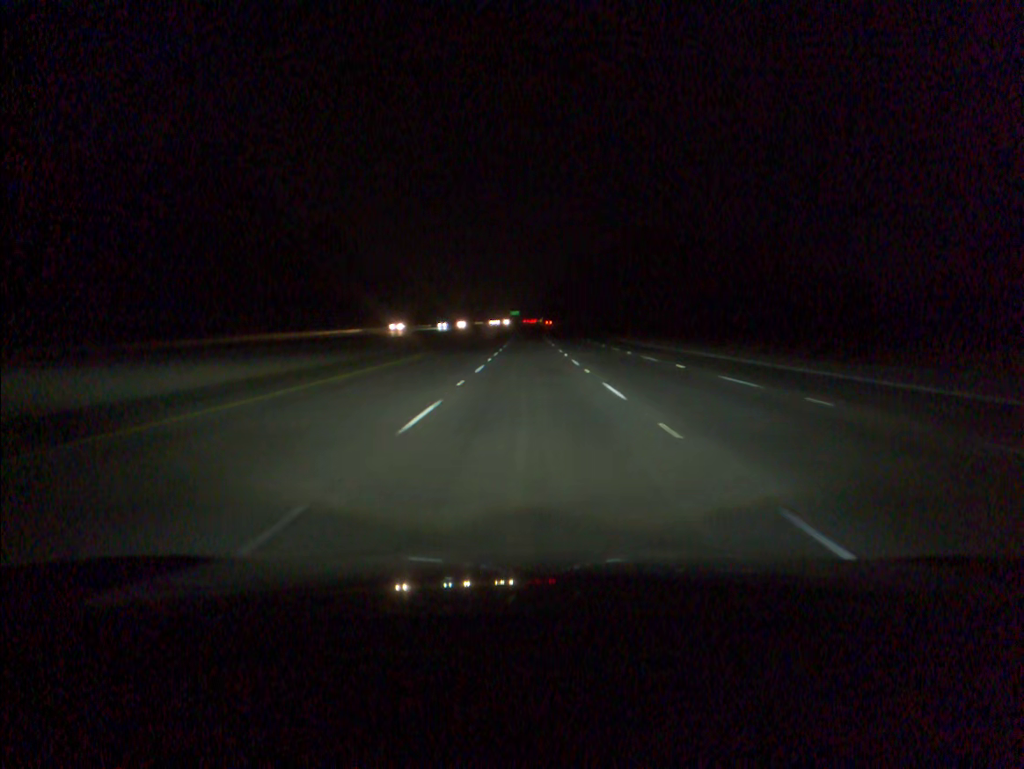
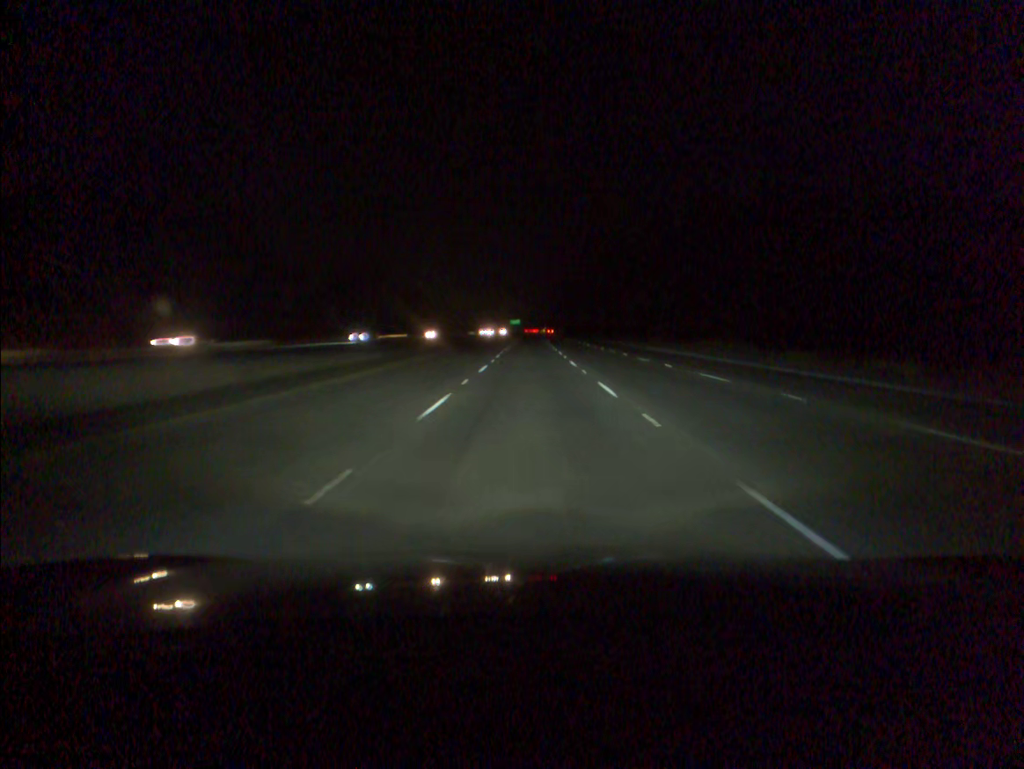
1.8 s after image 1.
(-0.1, +56.9) m; 0°
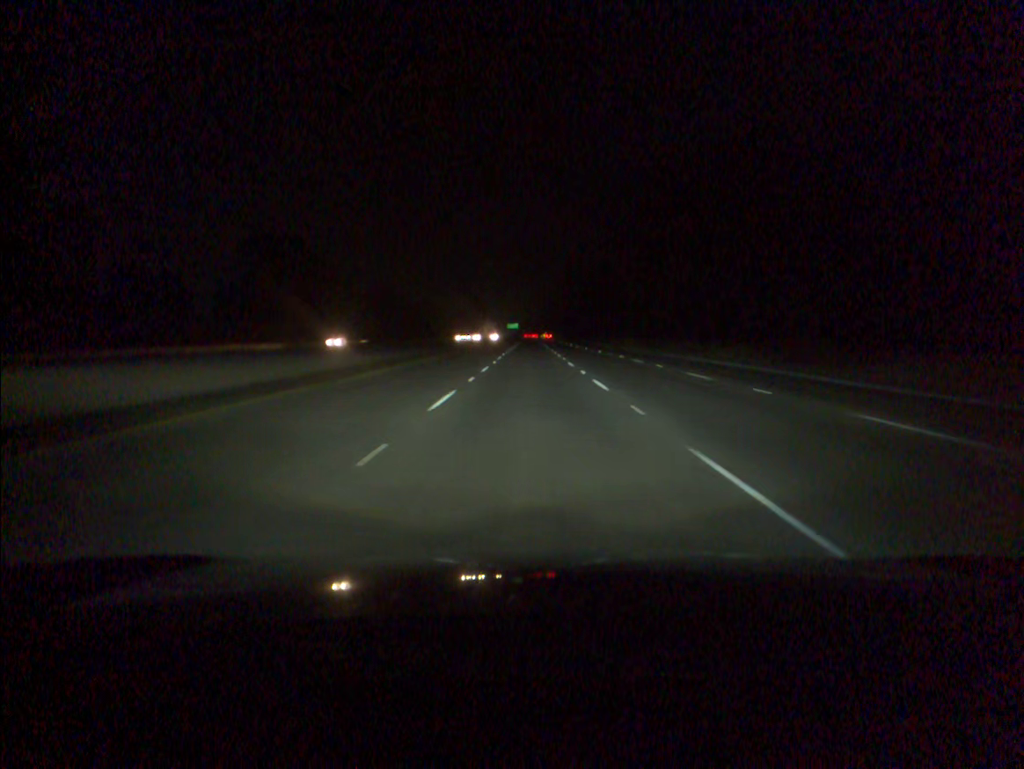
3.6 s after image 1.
(-0.1, +56.4) m; 0°
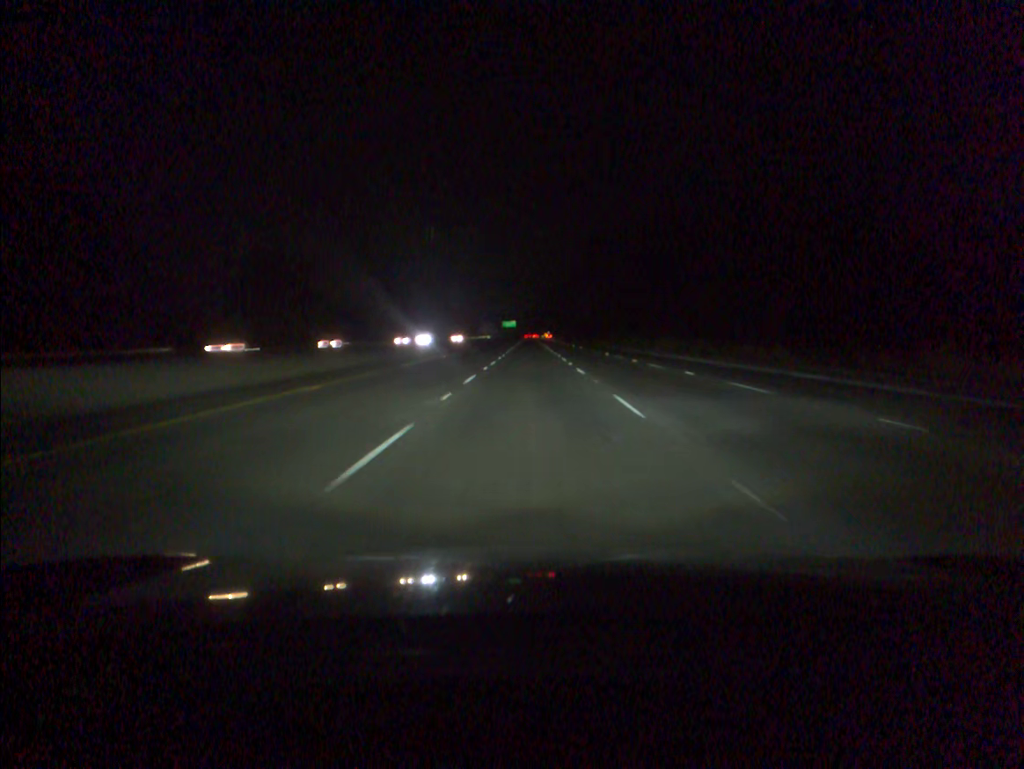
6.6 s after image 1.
(+0.2, +93.8) m; 0°
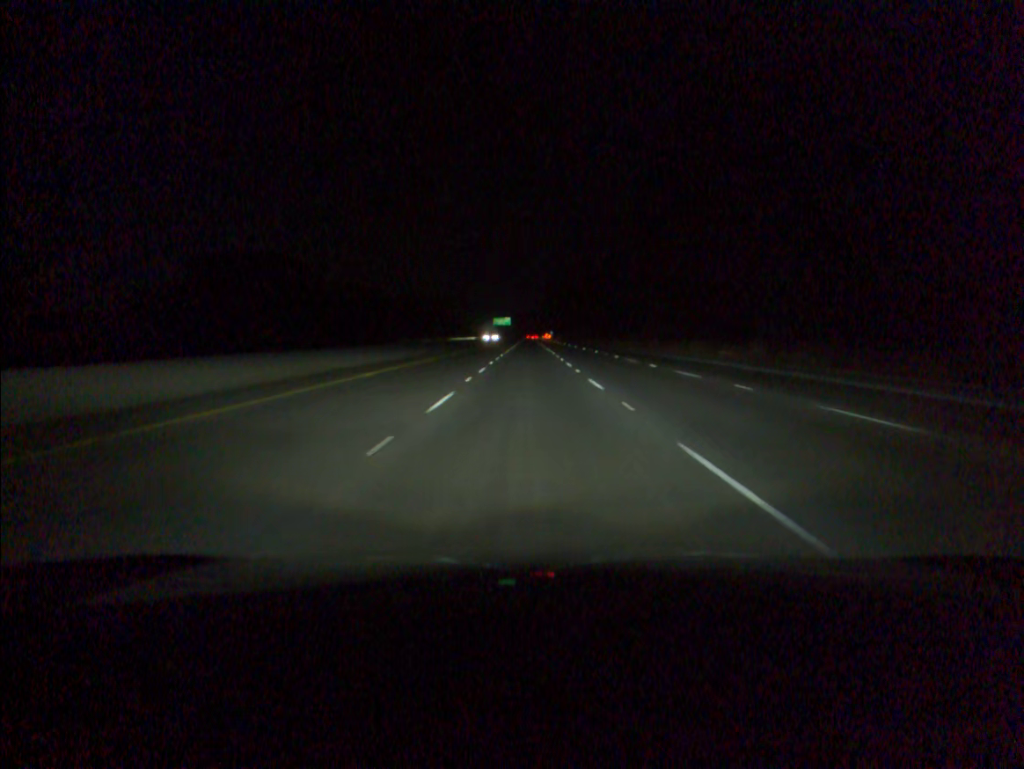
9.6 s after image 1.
(+0.1, +94.8) m; 0°
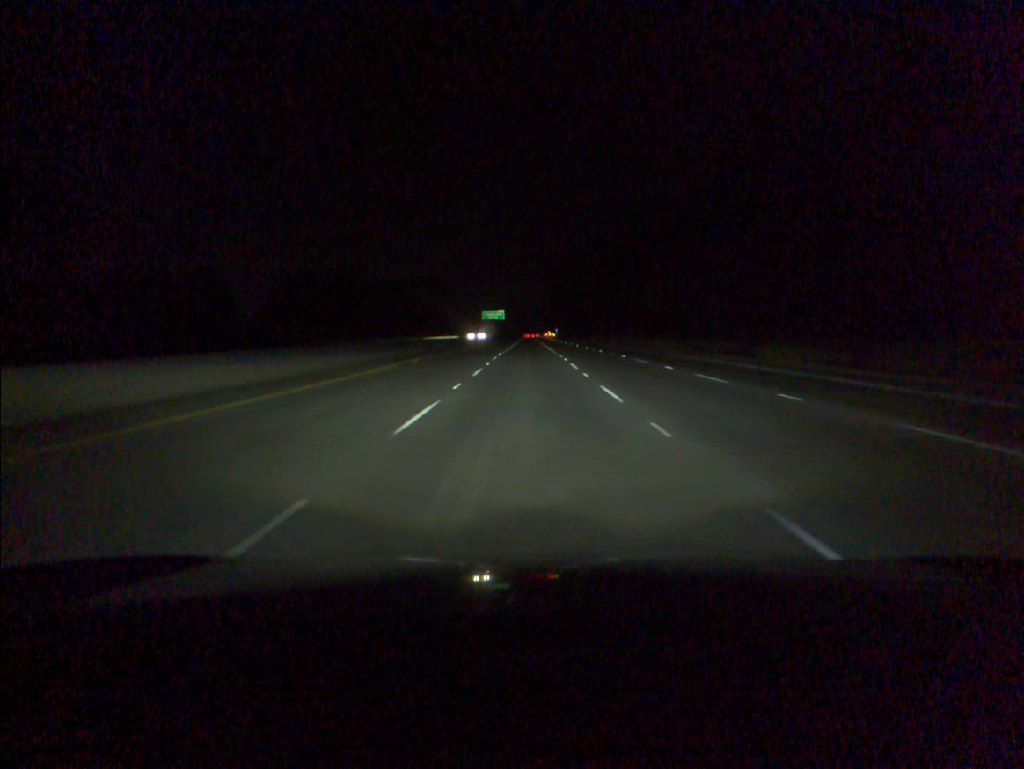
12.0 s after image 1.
(-0.1, +76.8) m; 0°
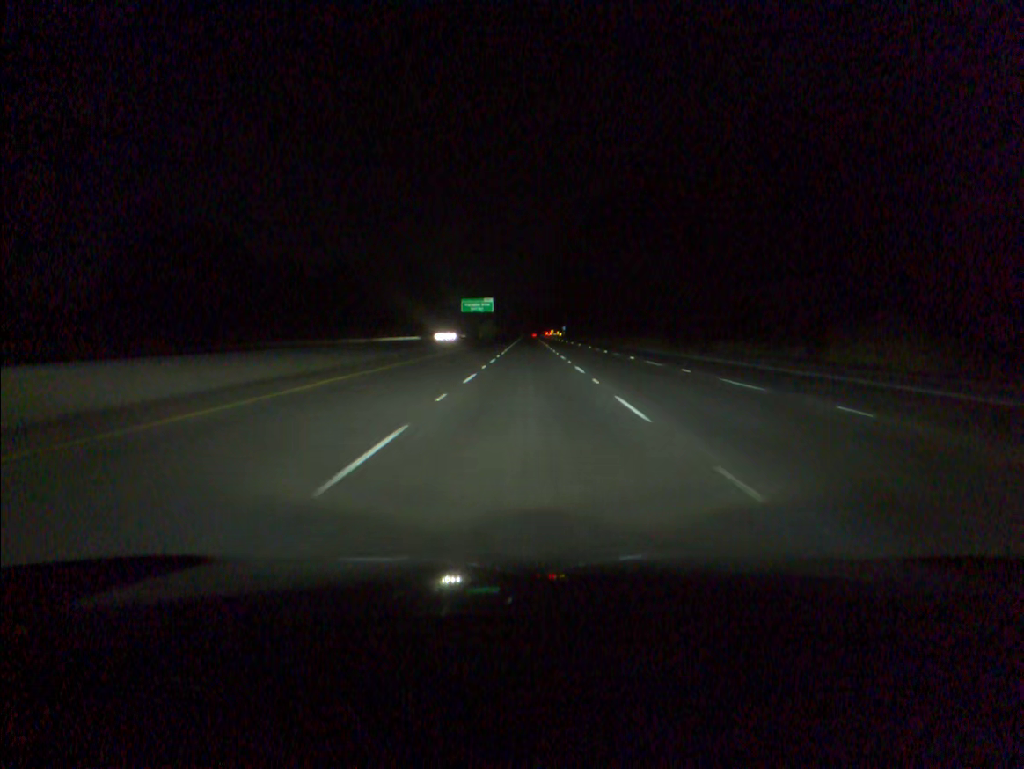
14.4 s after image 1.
(0.0, +76.7) m; 0°
